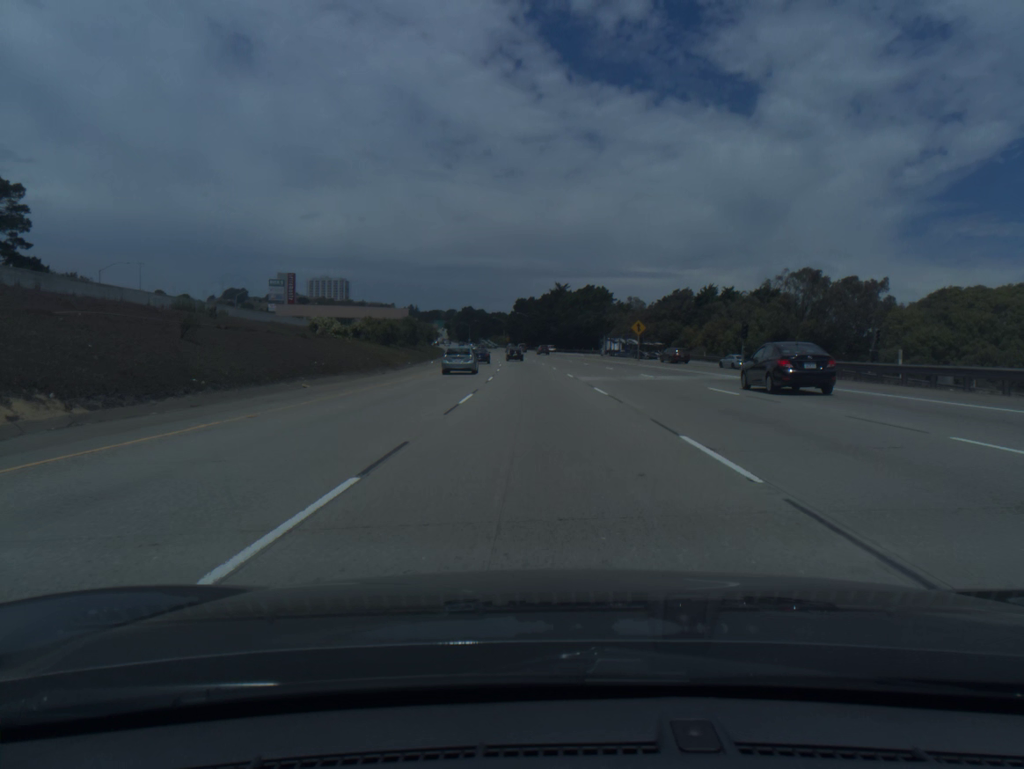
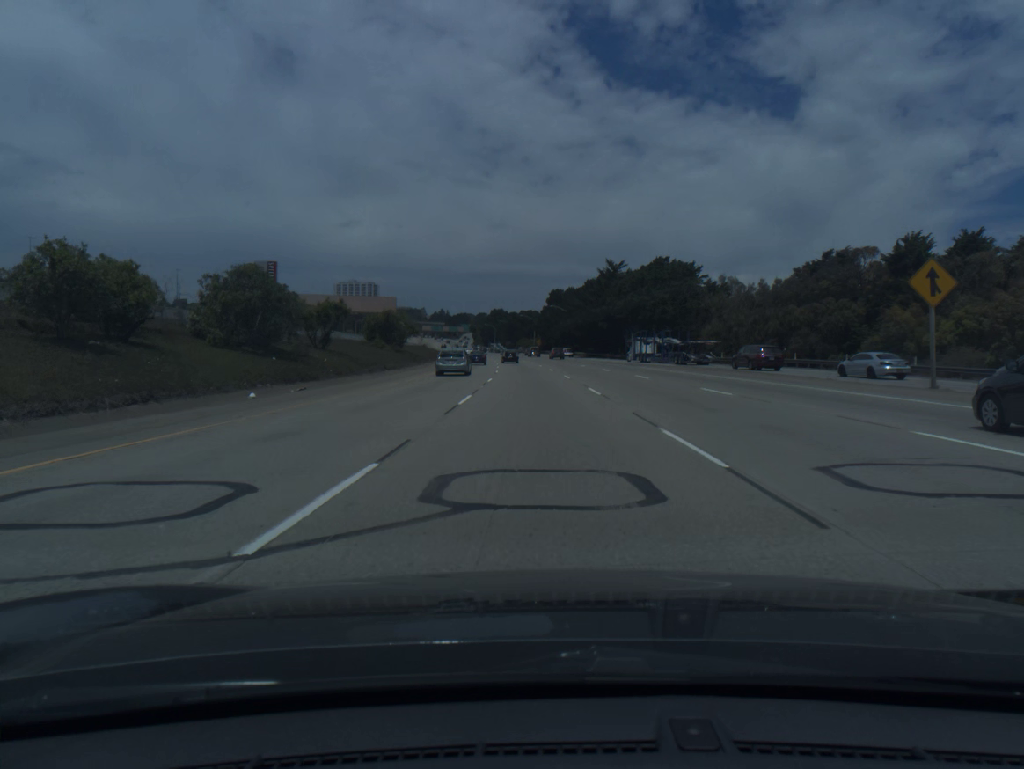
(-1.3, +57.2) m; -3°
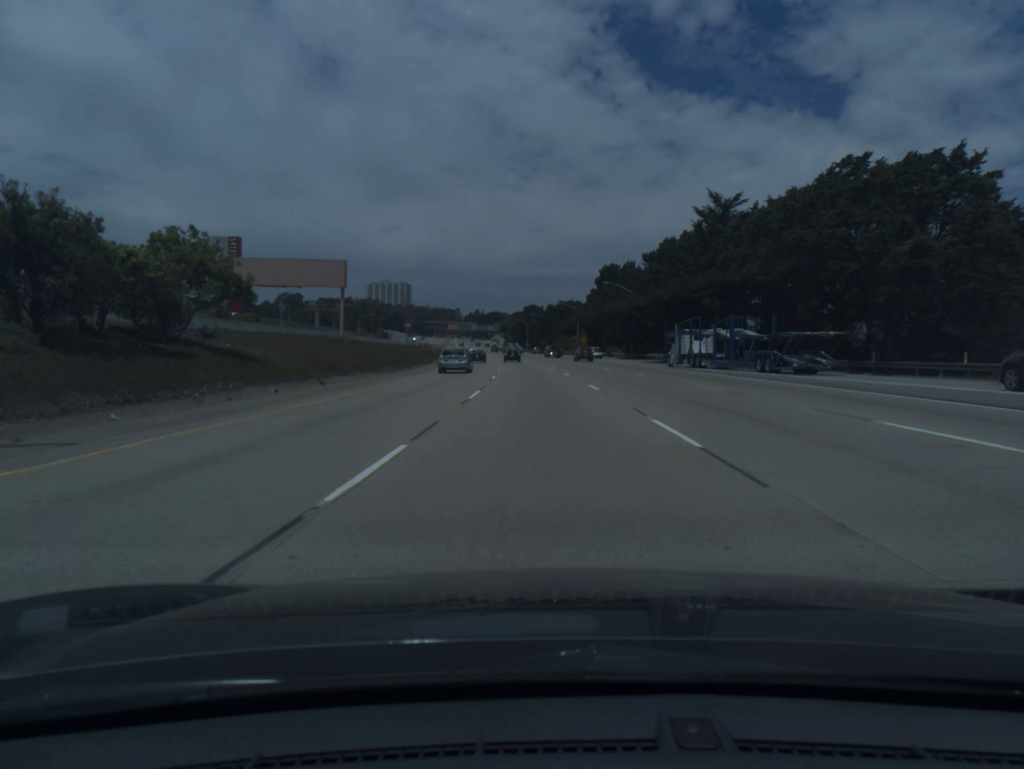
(-1.4, +57.0) m; -3°
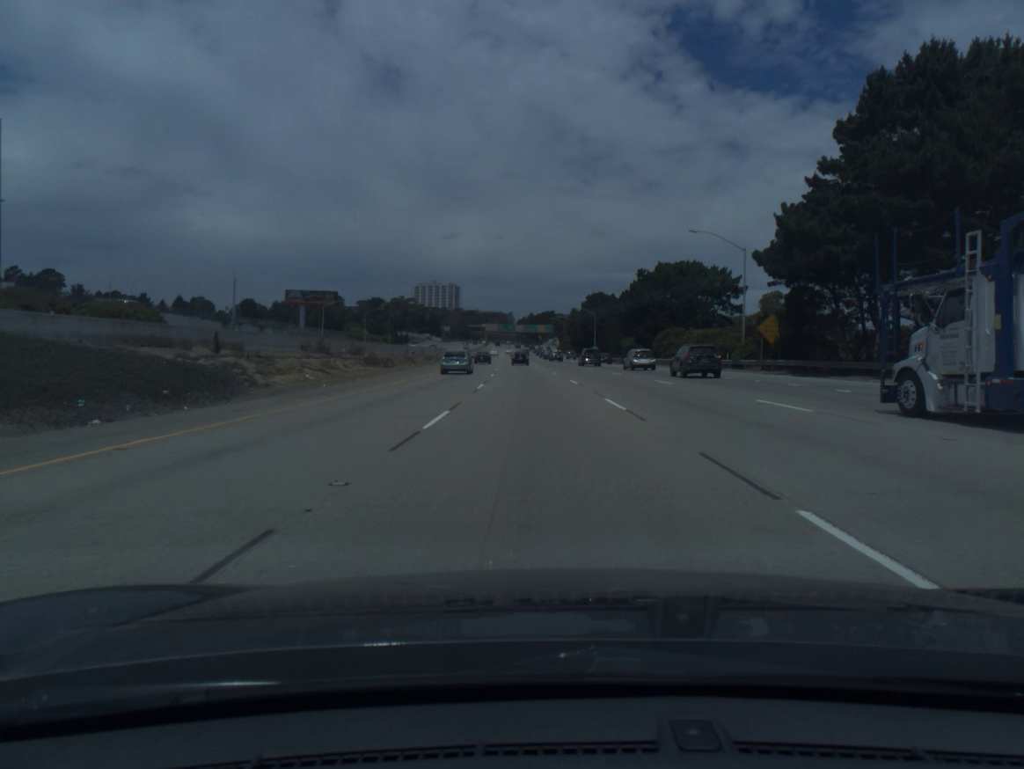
(-3.5, +95.0) m; -4°
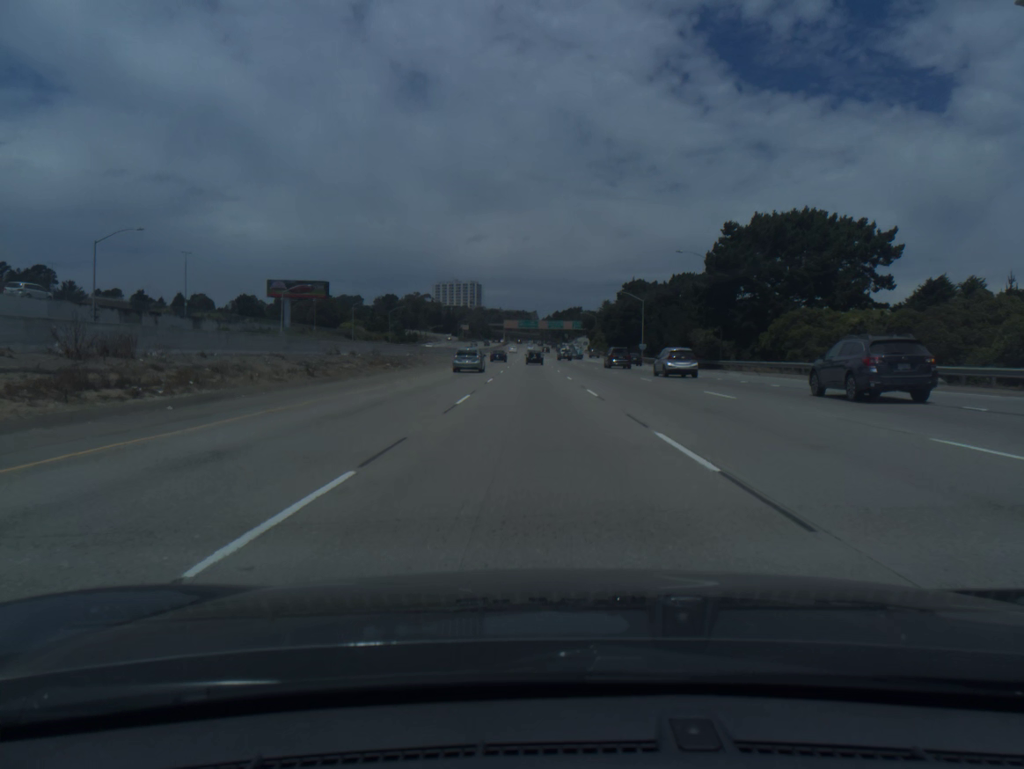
(-0.6, +38.0) m; -2°
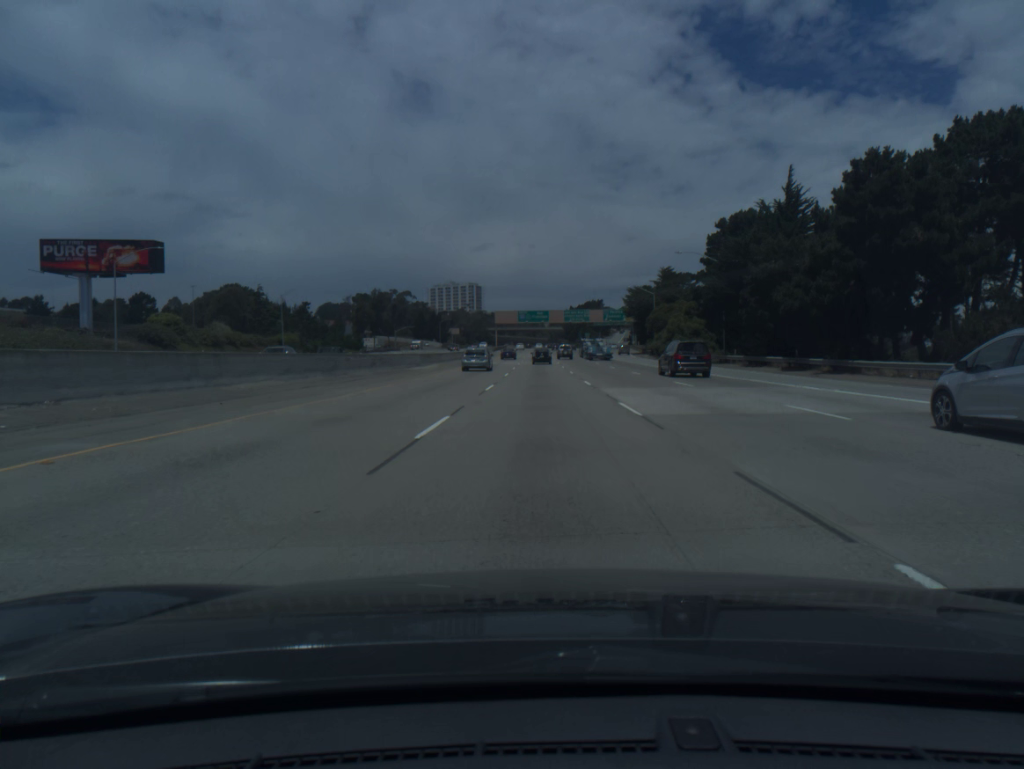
(-1.5, +95.0) m; -1°
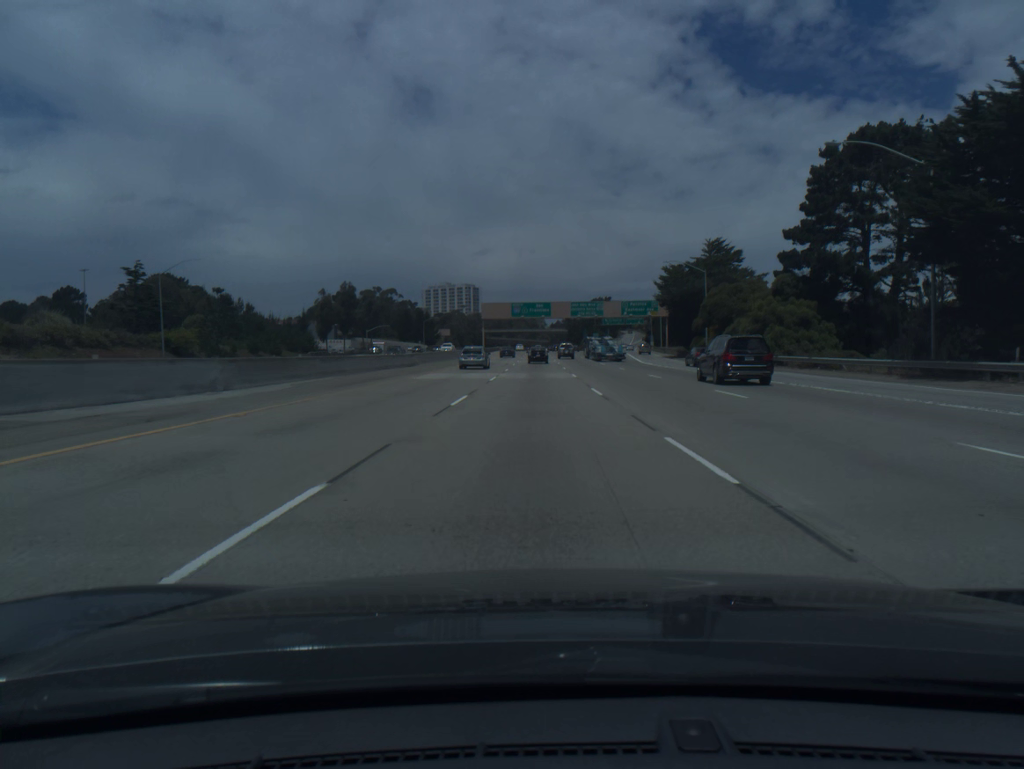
(0.0, +37.5) m; 0°
